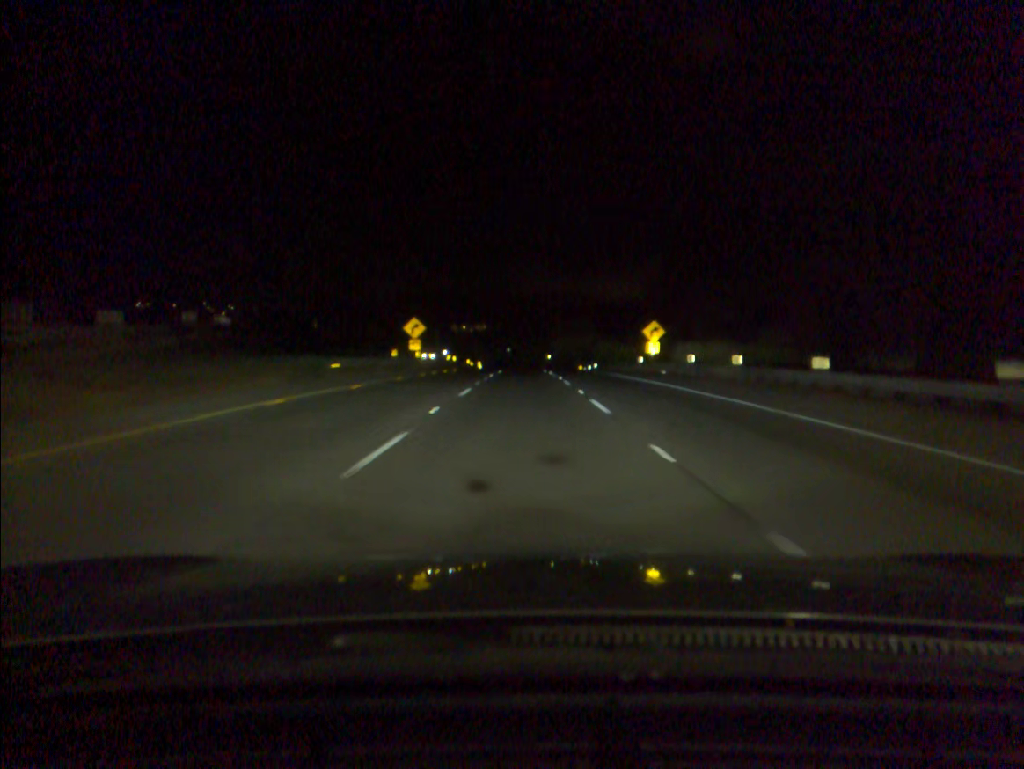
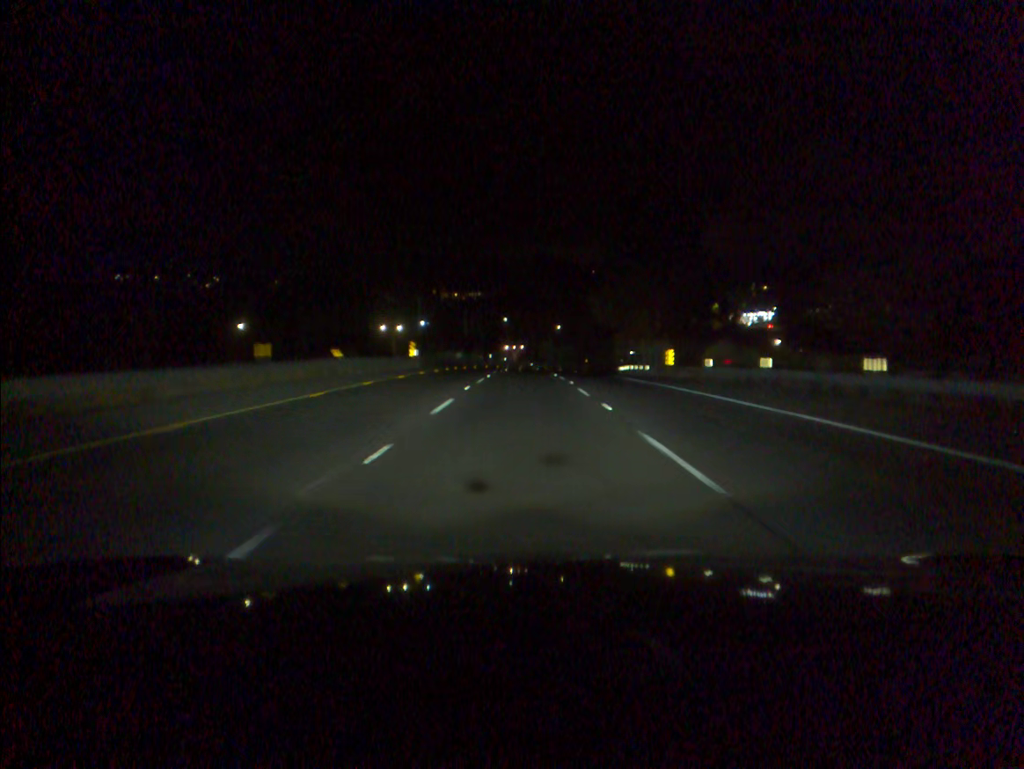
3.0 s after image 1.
(0.0, +79.5) m; 0°
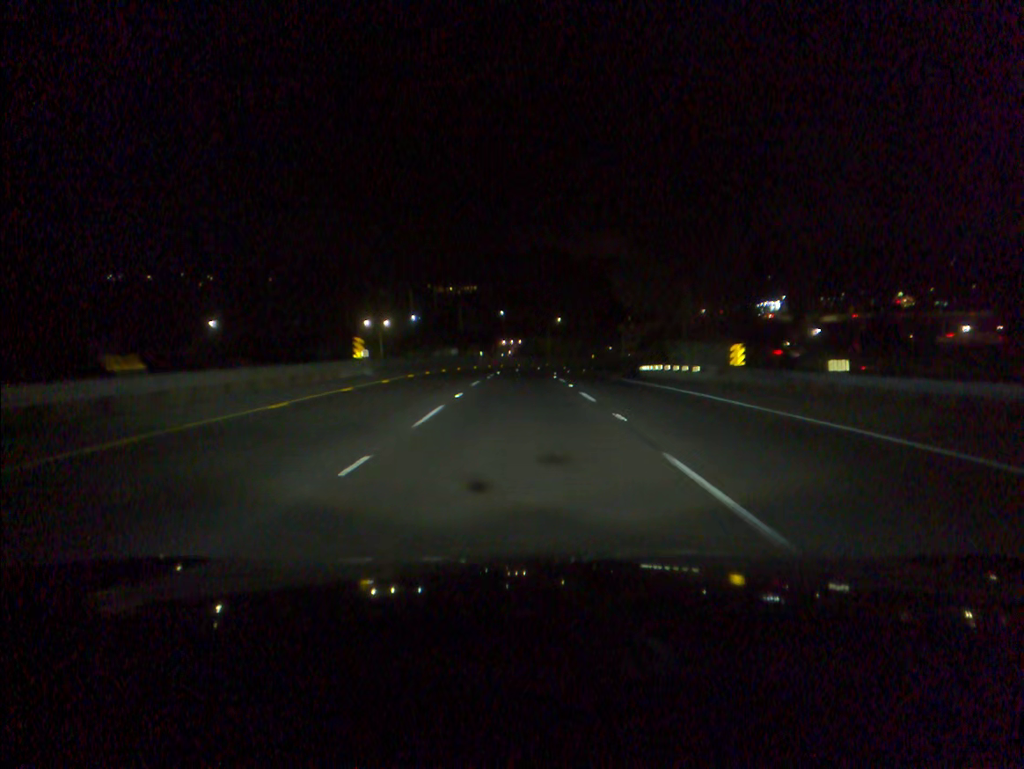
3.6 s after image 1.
(0.0, +16.6) m; 0°
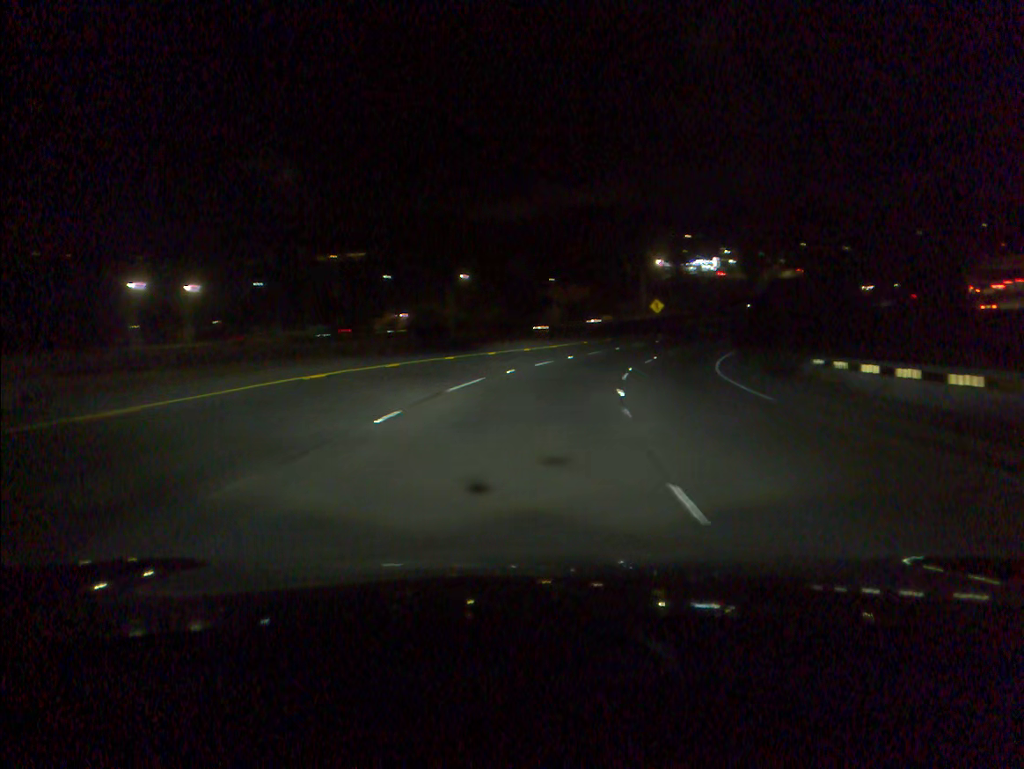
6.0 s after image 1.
(+1.8, +68.4) m; +7°
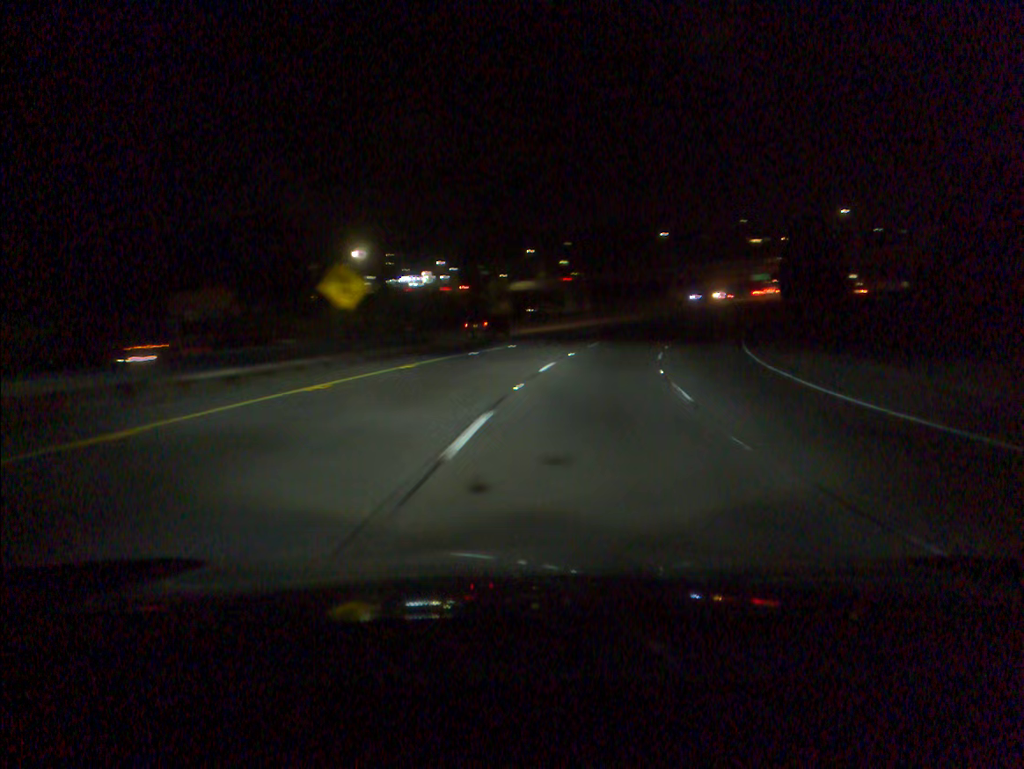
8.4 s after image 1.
(+11.2, +65.2) m; +21°
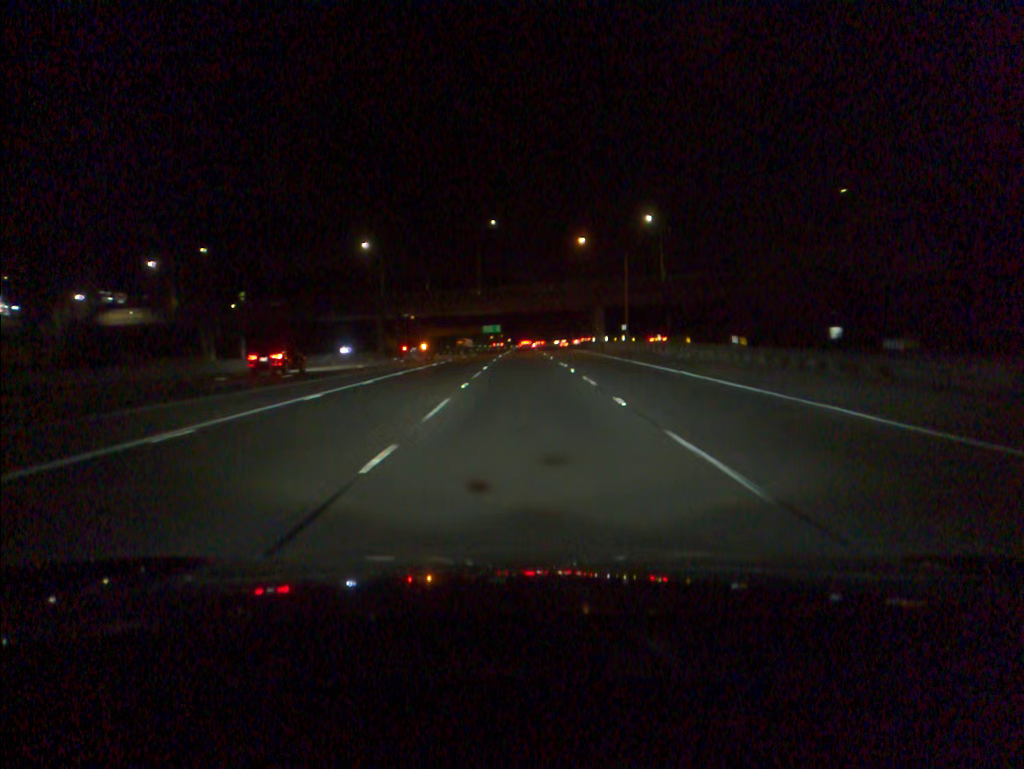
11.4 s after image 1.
(+17.5, +78.0) m; +20°
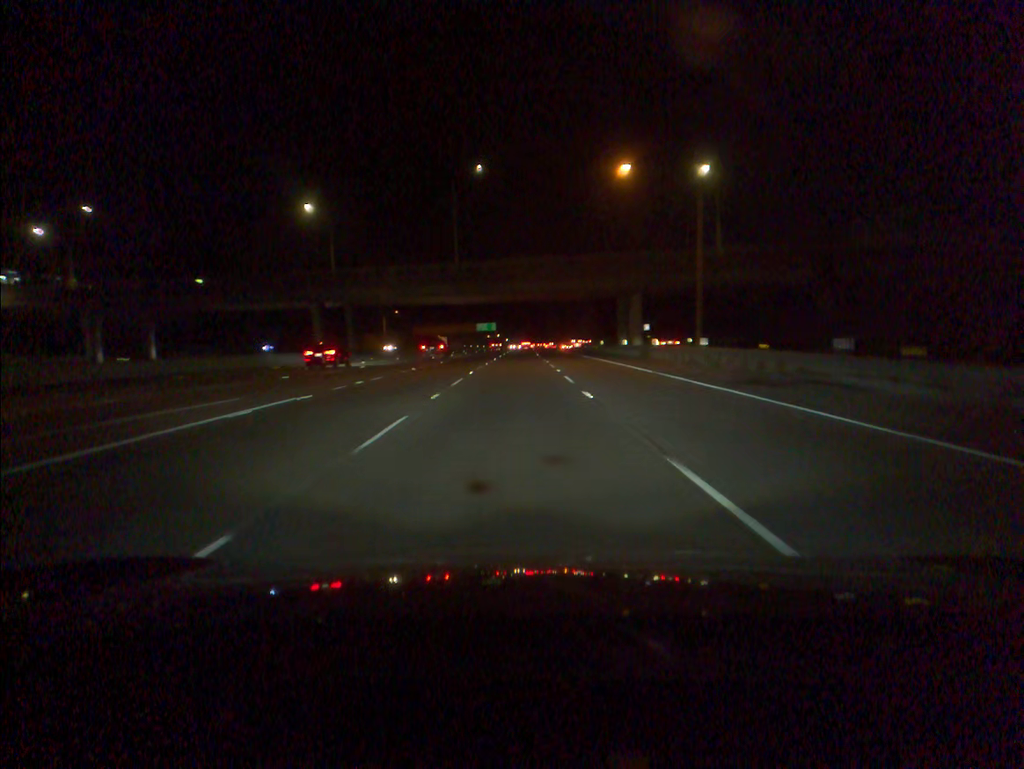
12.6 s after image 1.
(+0.2, +32.0) m; 0°
